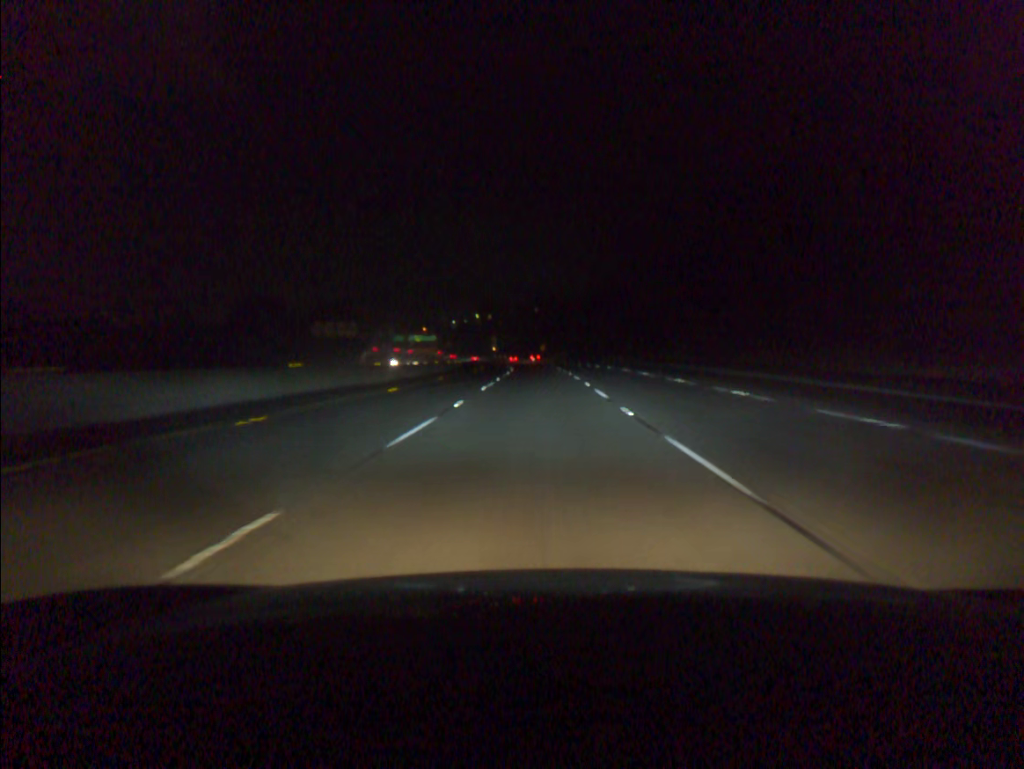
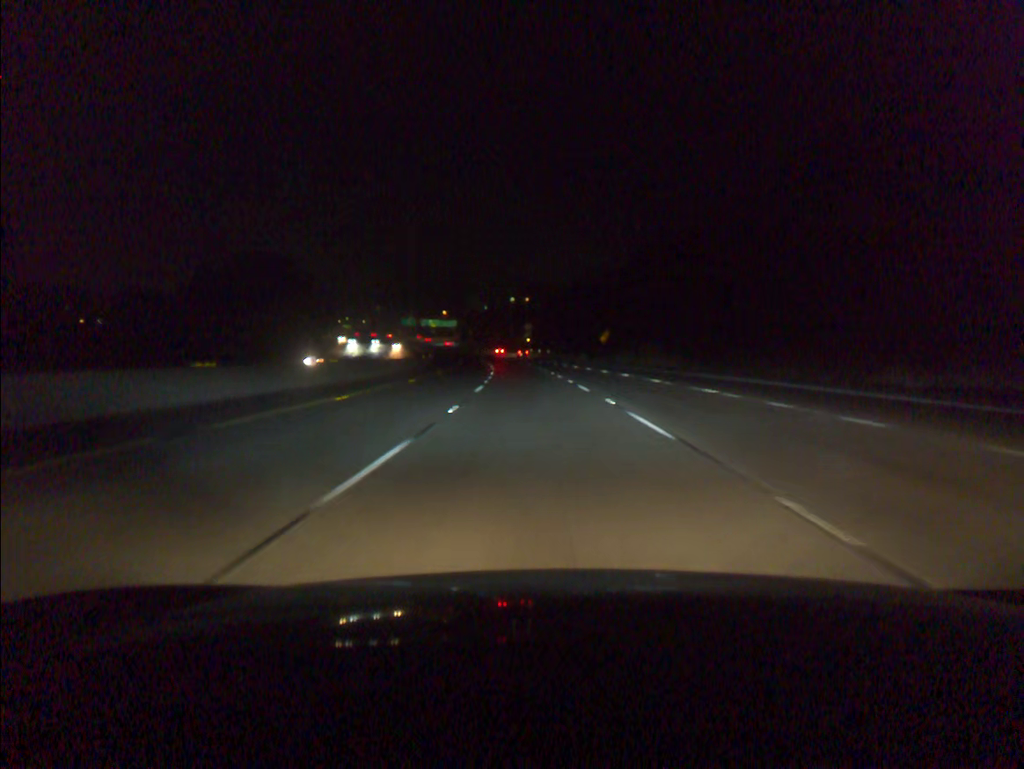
(-1.9, +95.3) m; -3°
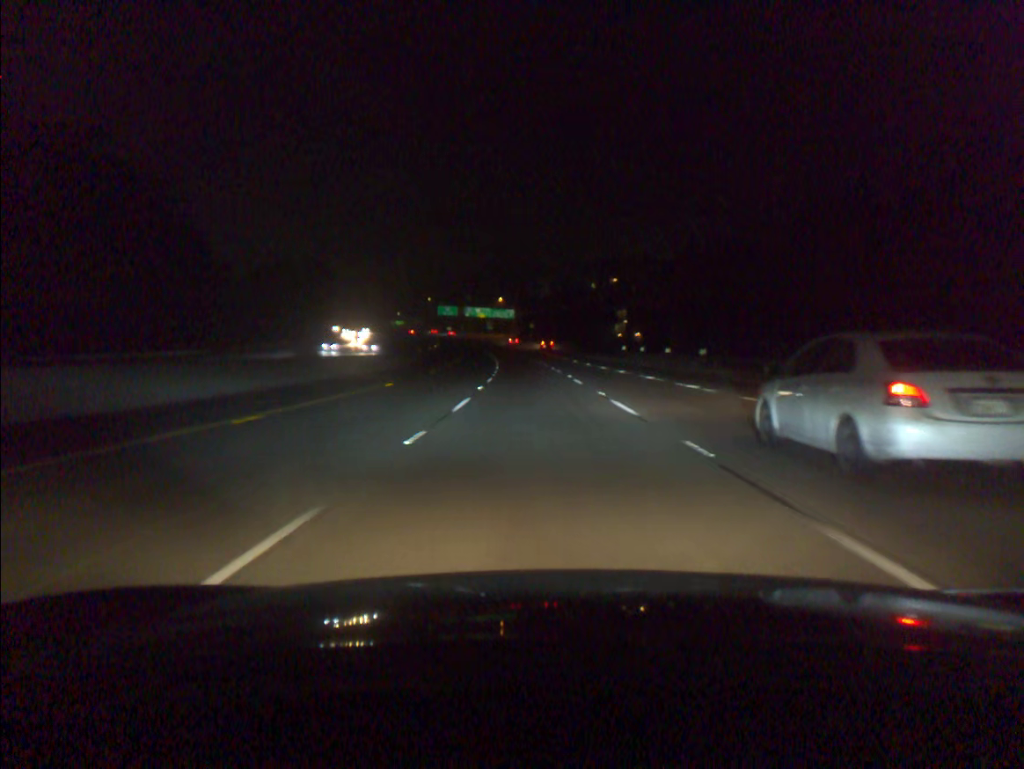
(-4.7, +95.5) m; -6°
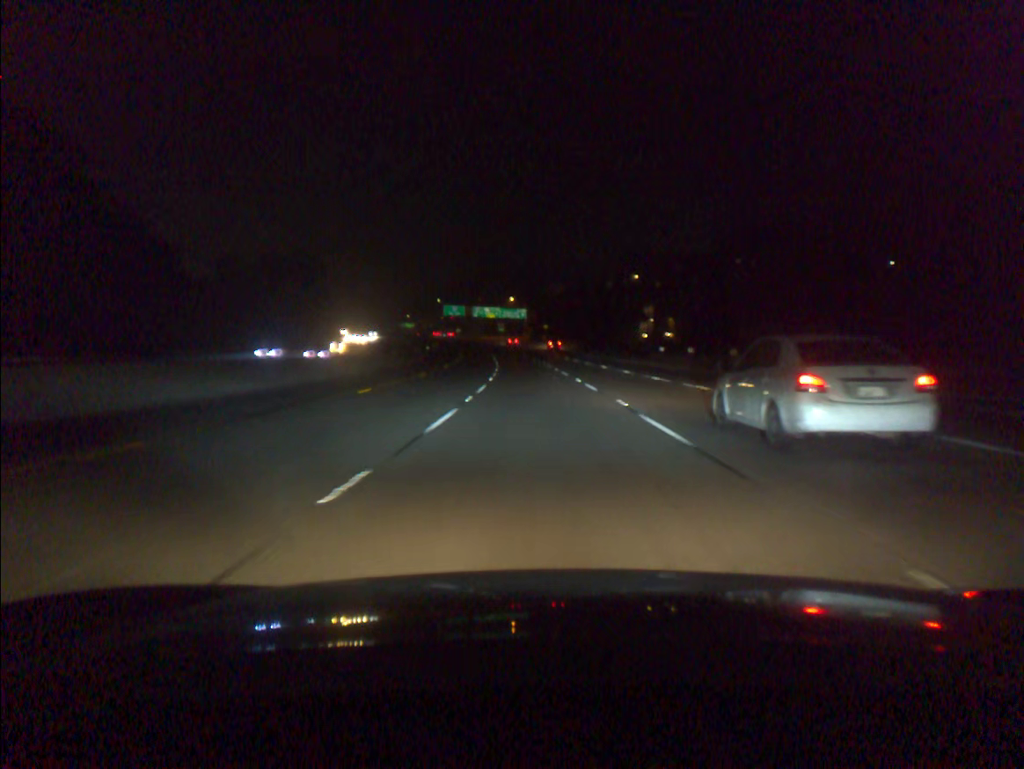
(-0.2, +19.1) m; -1°
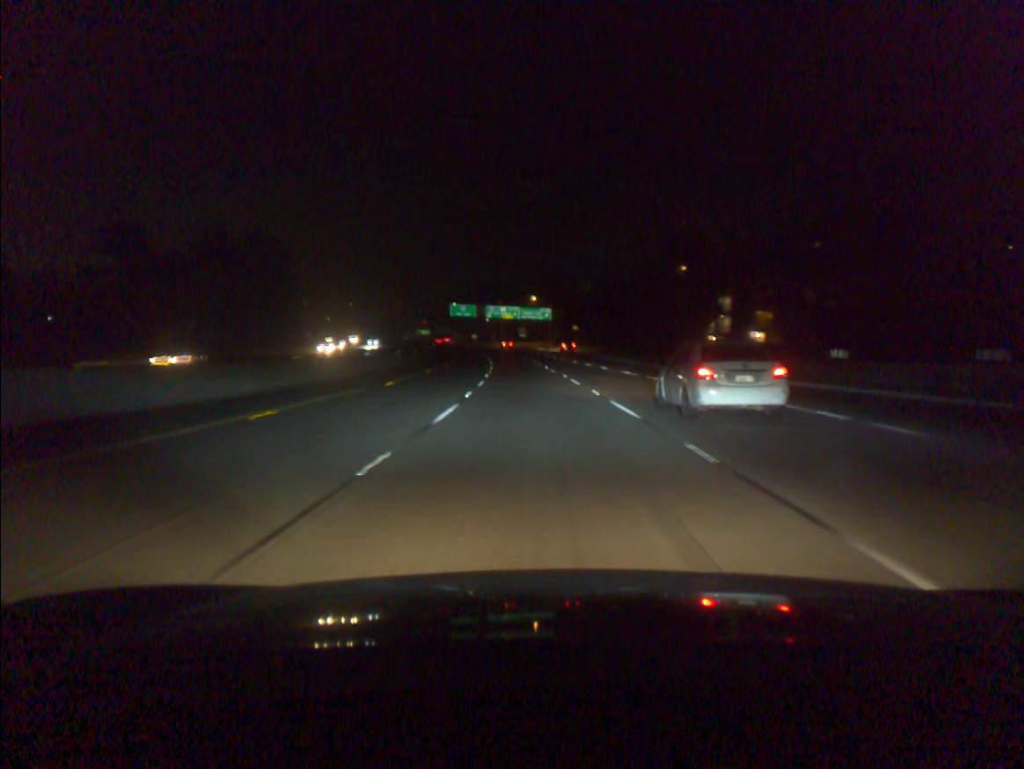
(-0.6, +38.2) m; -2°
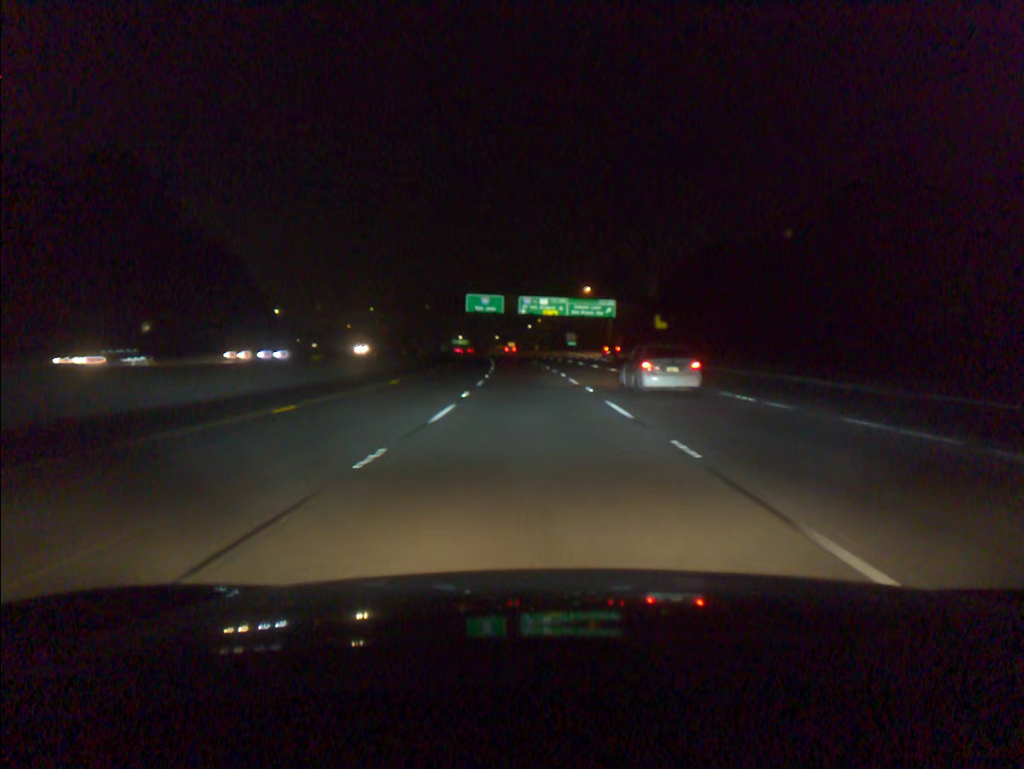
(-1.7, +57.0) m; -4°
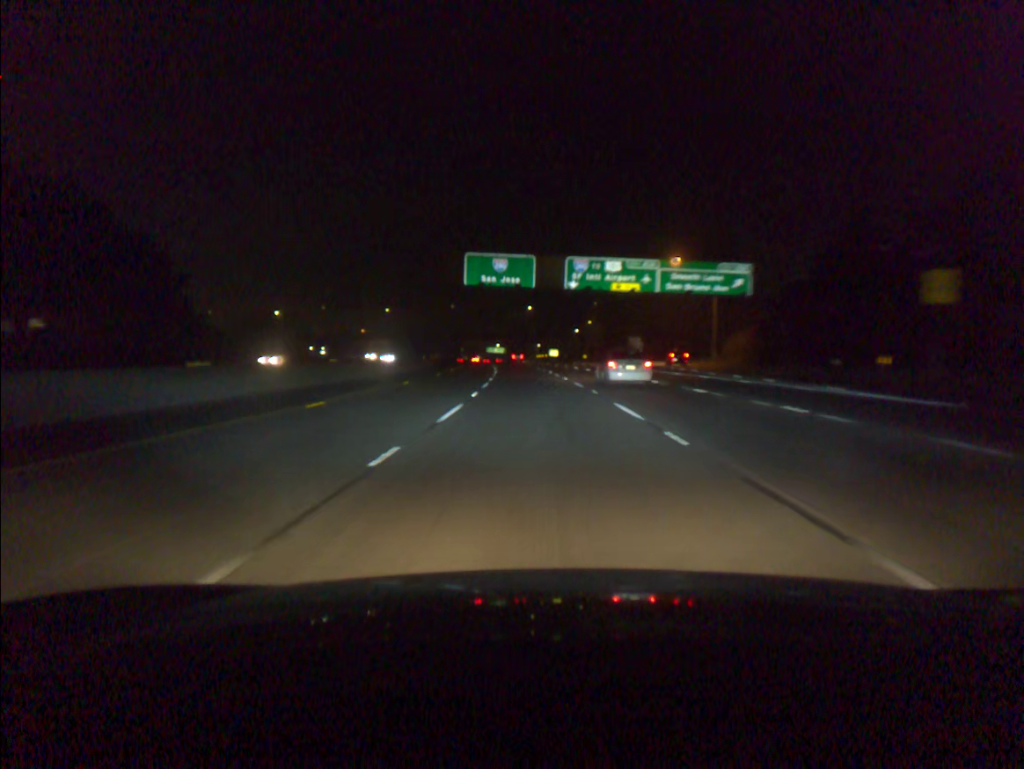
(-1.7, +56.6) m; -3°
